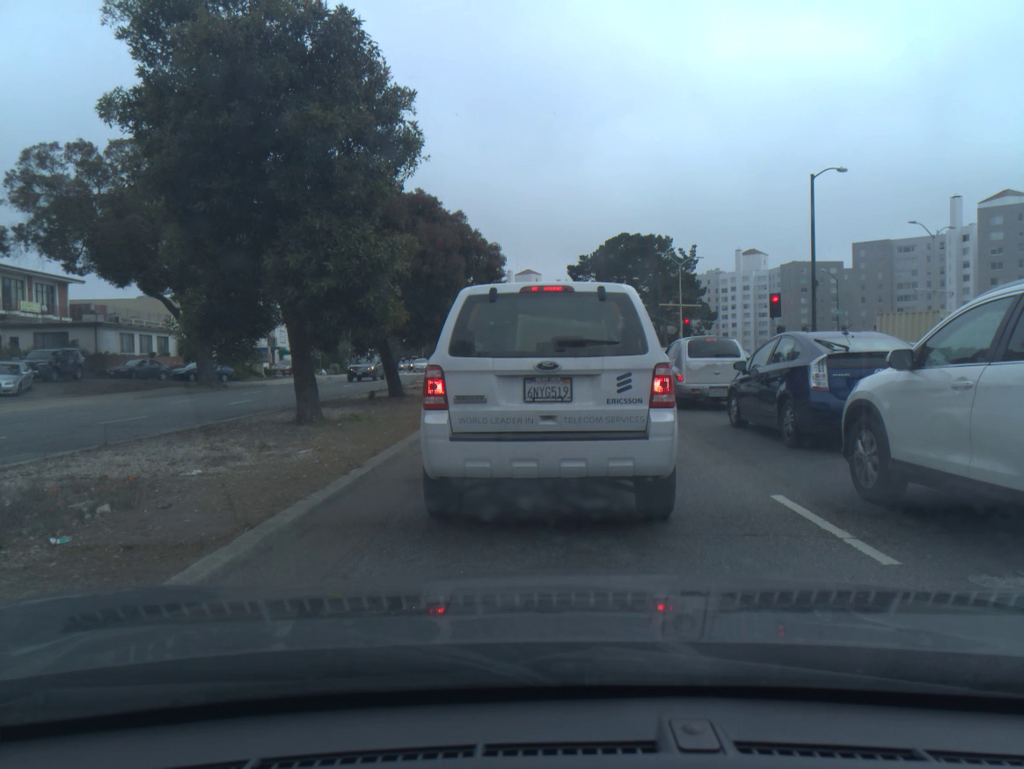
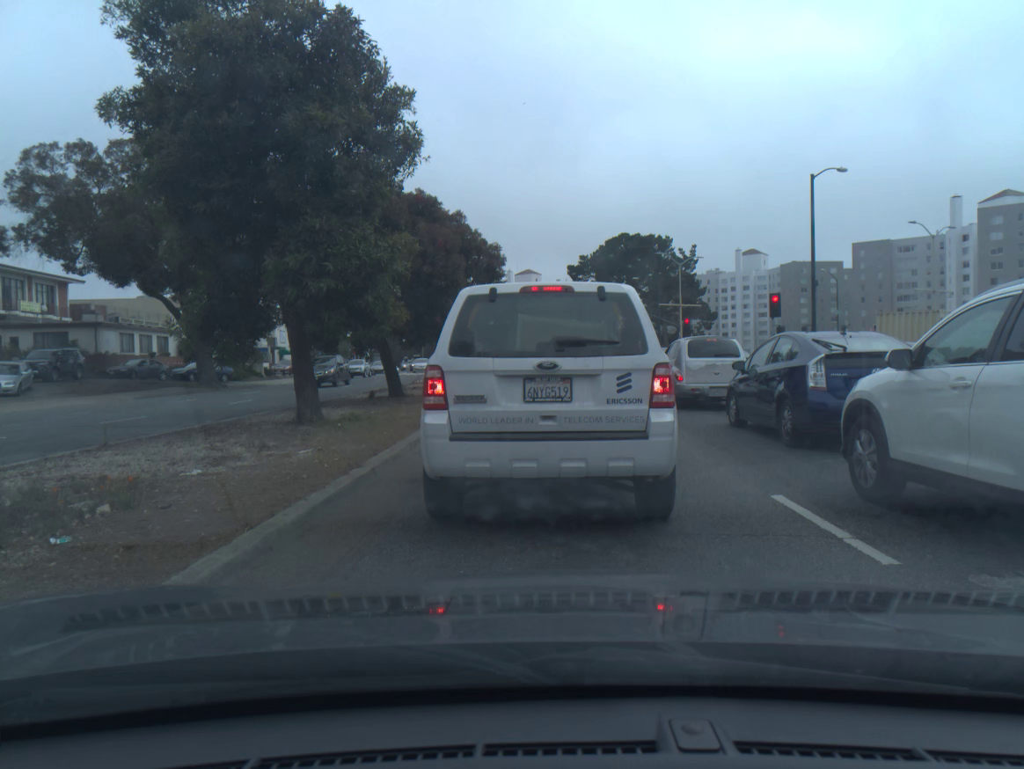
(0.0, 0.0) m; 0°
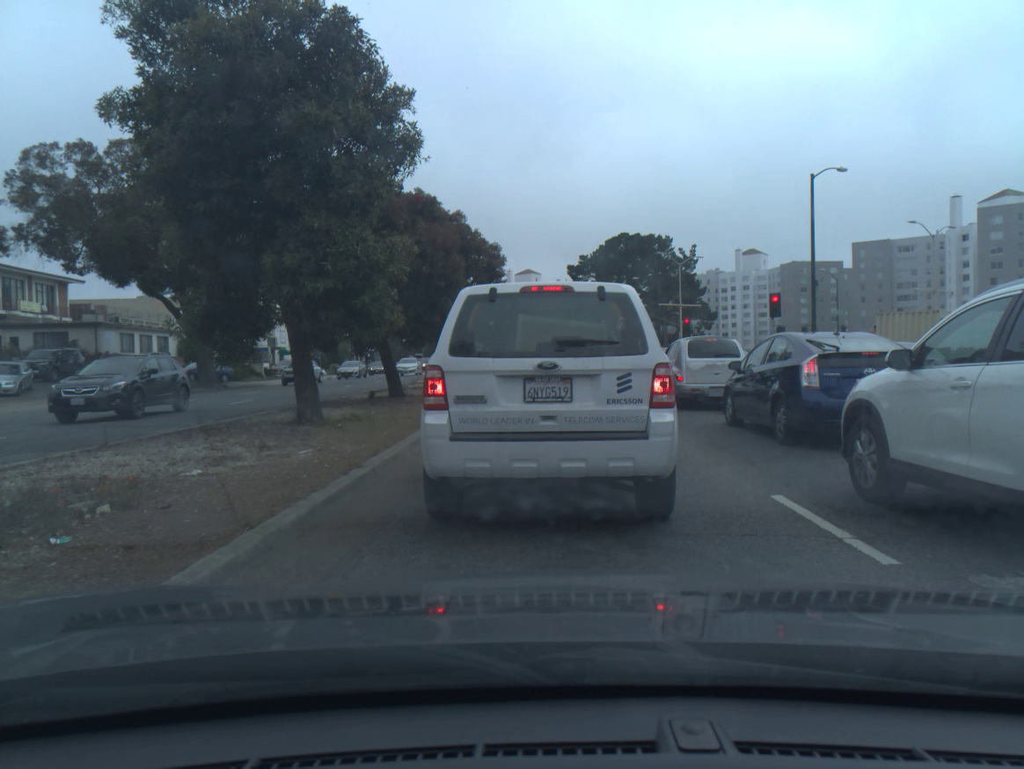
(-0.1, -0.1) m; 0°
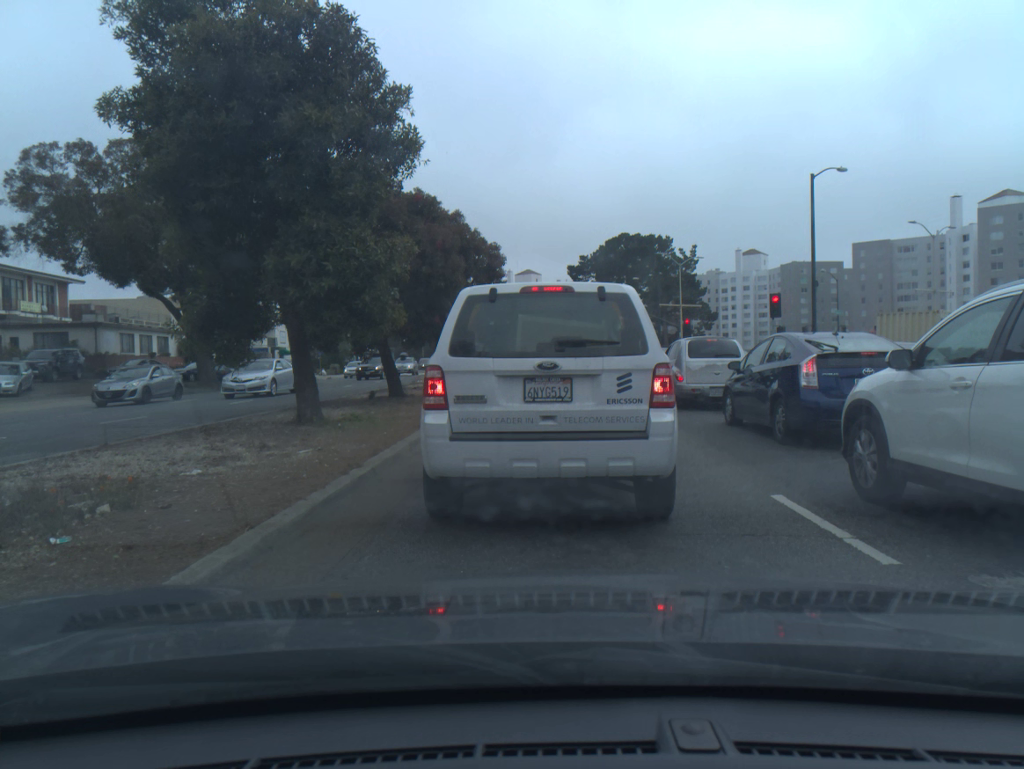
(-0.1, -0.1) m; 0°
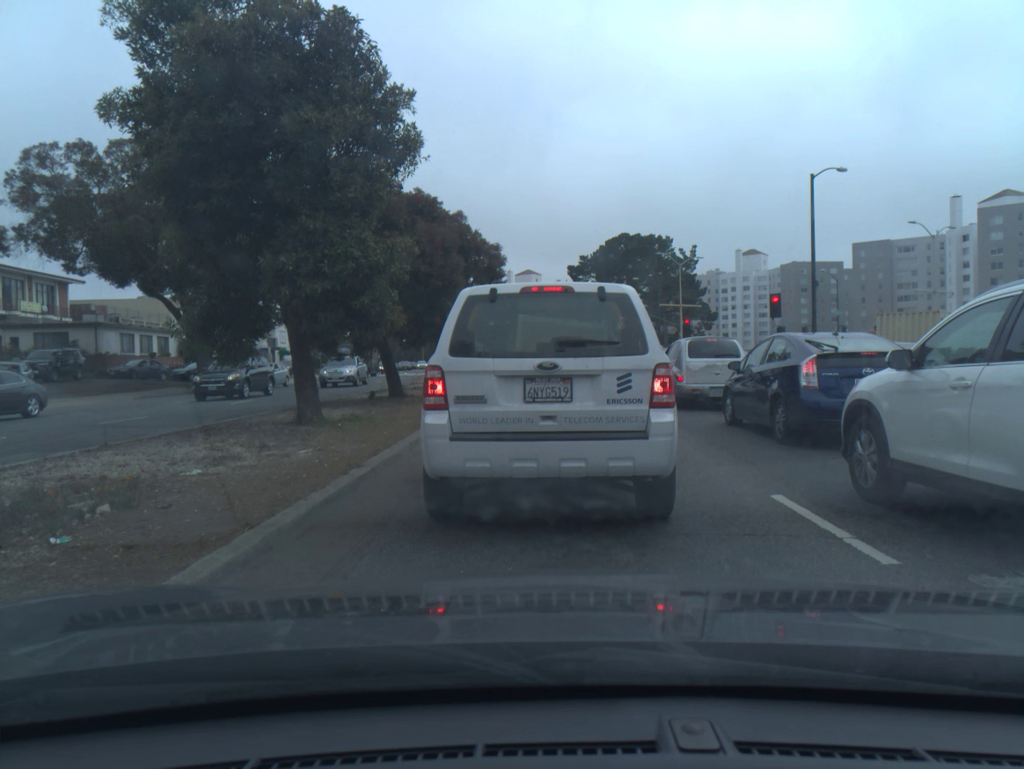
(0.0, 0.0) m; 0°
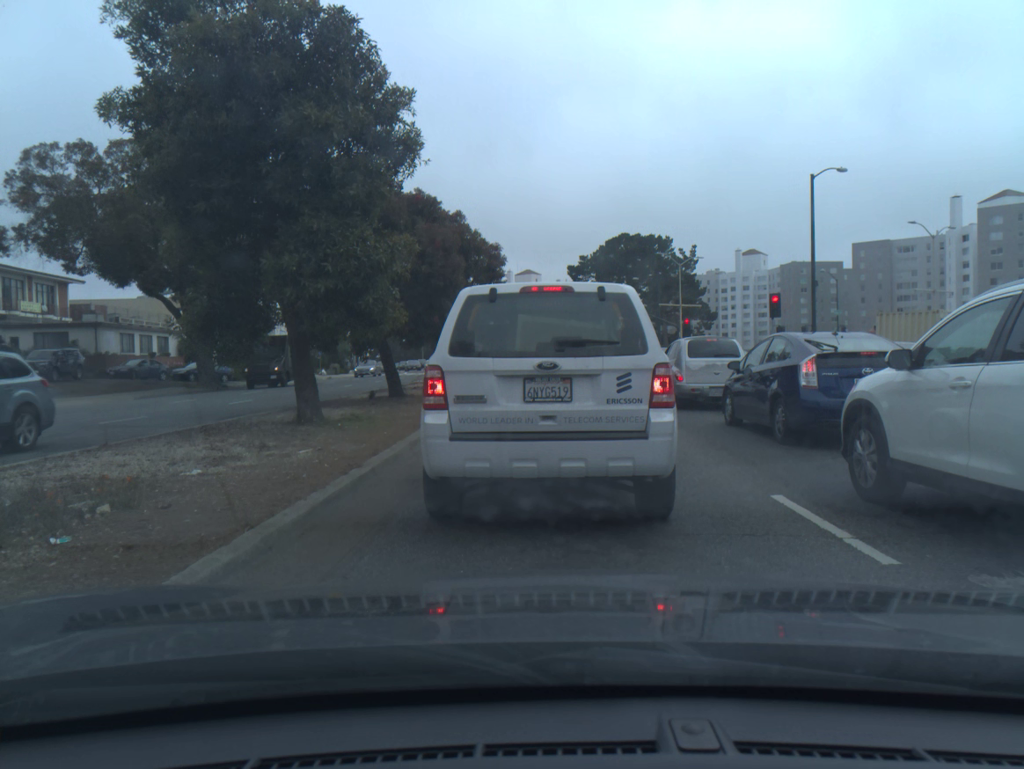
(+0.1, +0.1) m; 0°
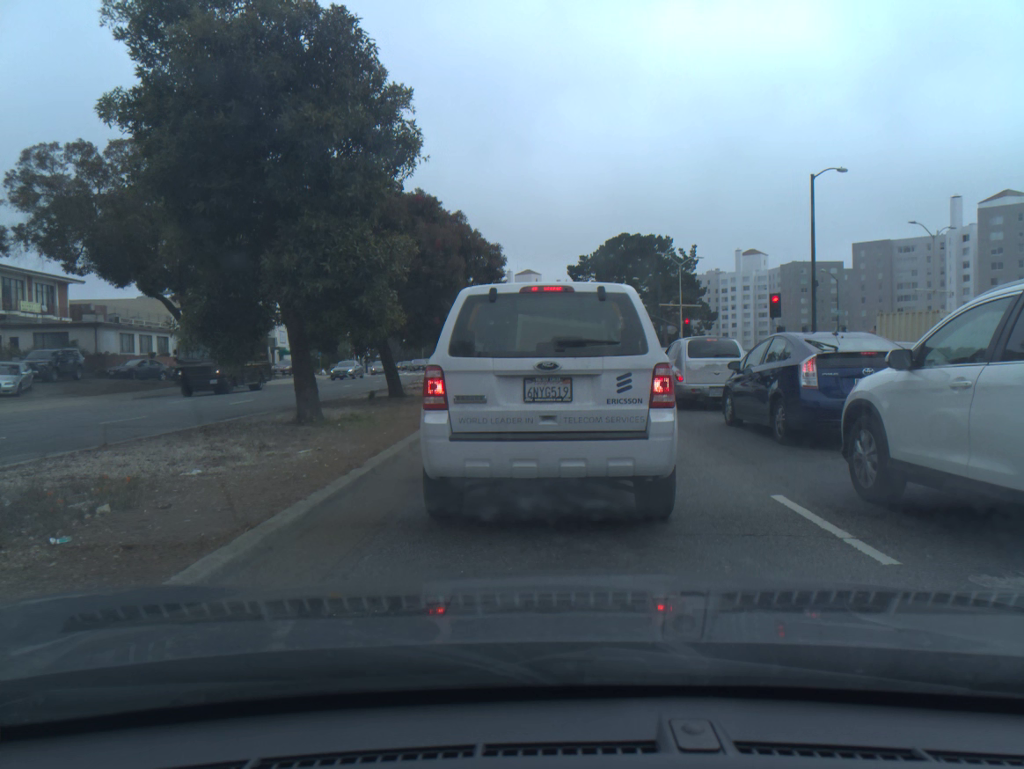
(0.0, 0.0) m; 0°
